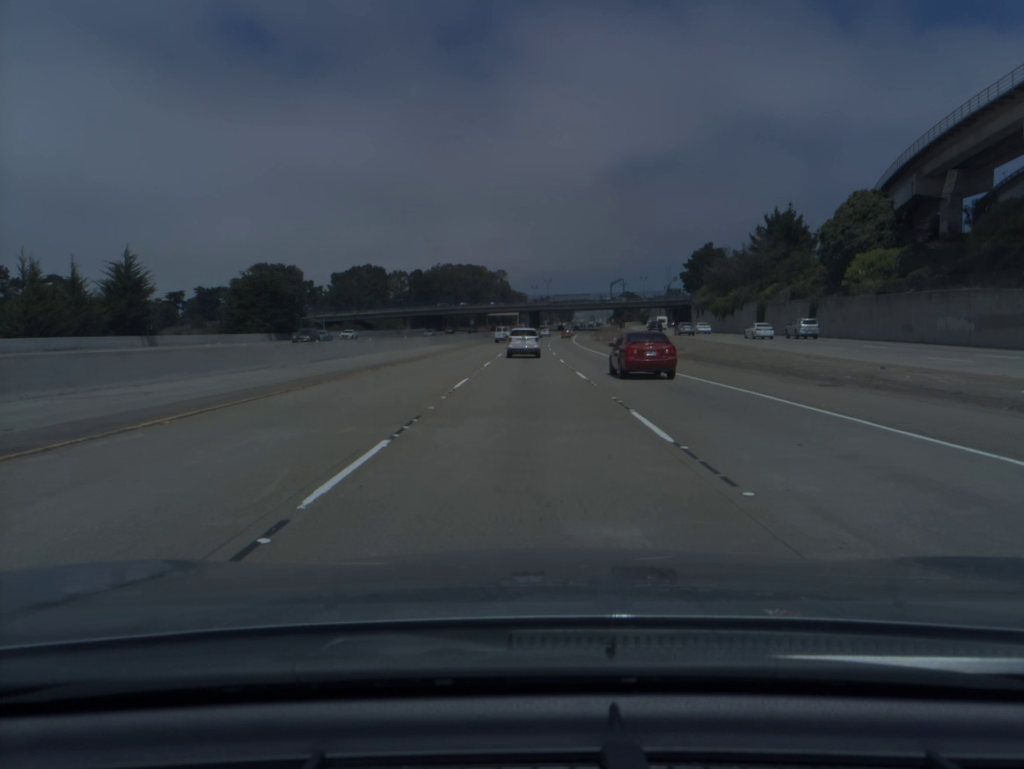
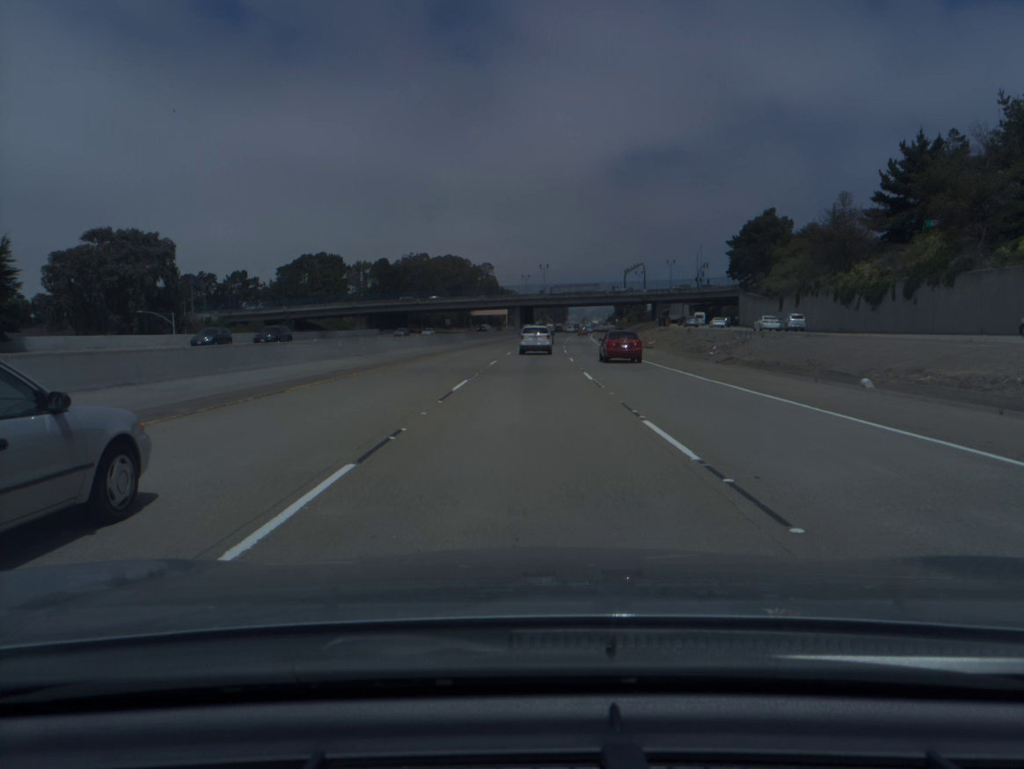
(+0.3, +59.3) m; +1°
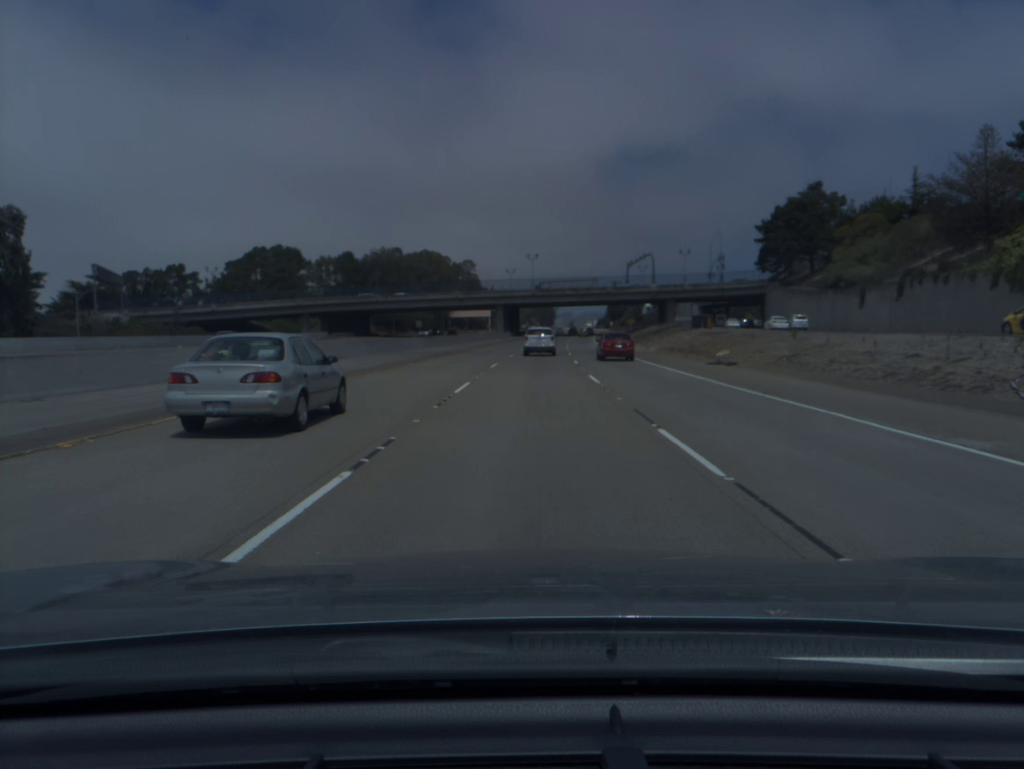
(+0.3, +29.8) m; +1°
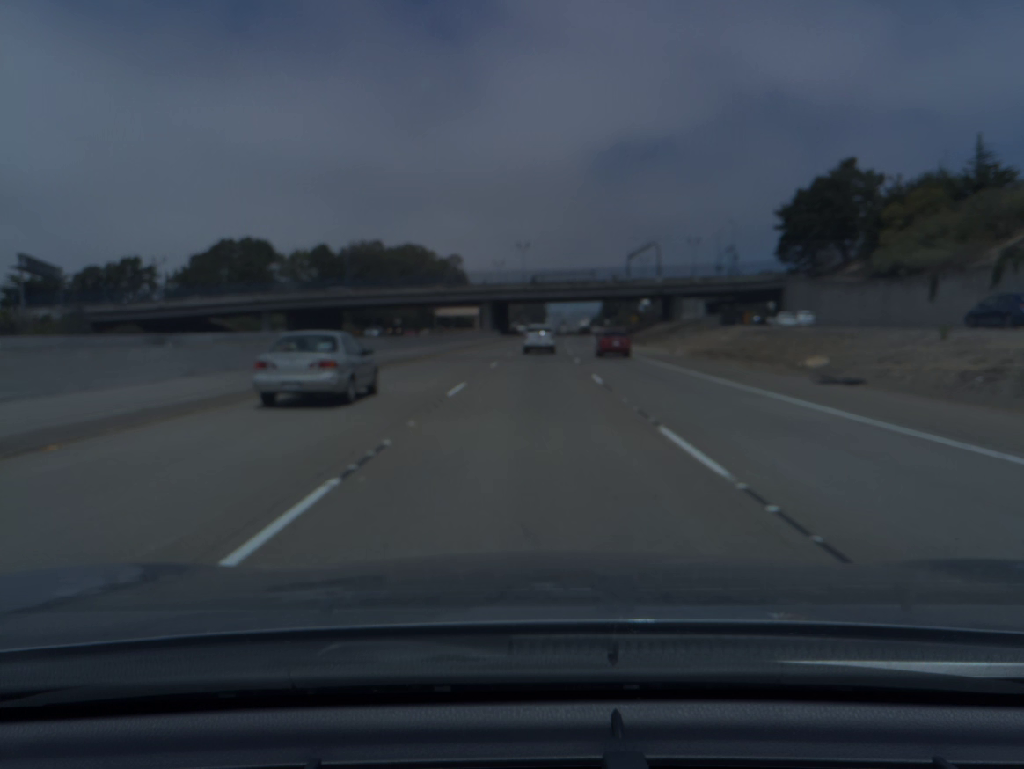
(+0.1, +14.9) m; +1°
